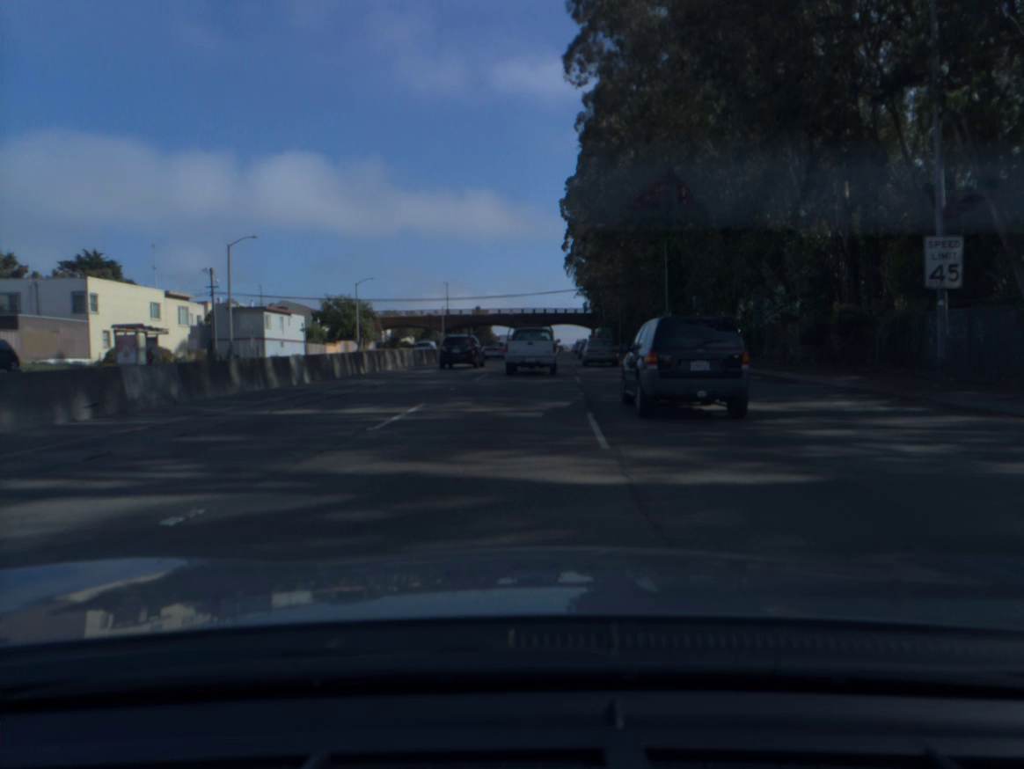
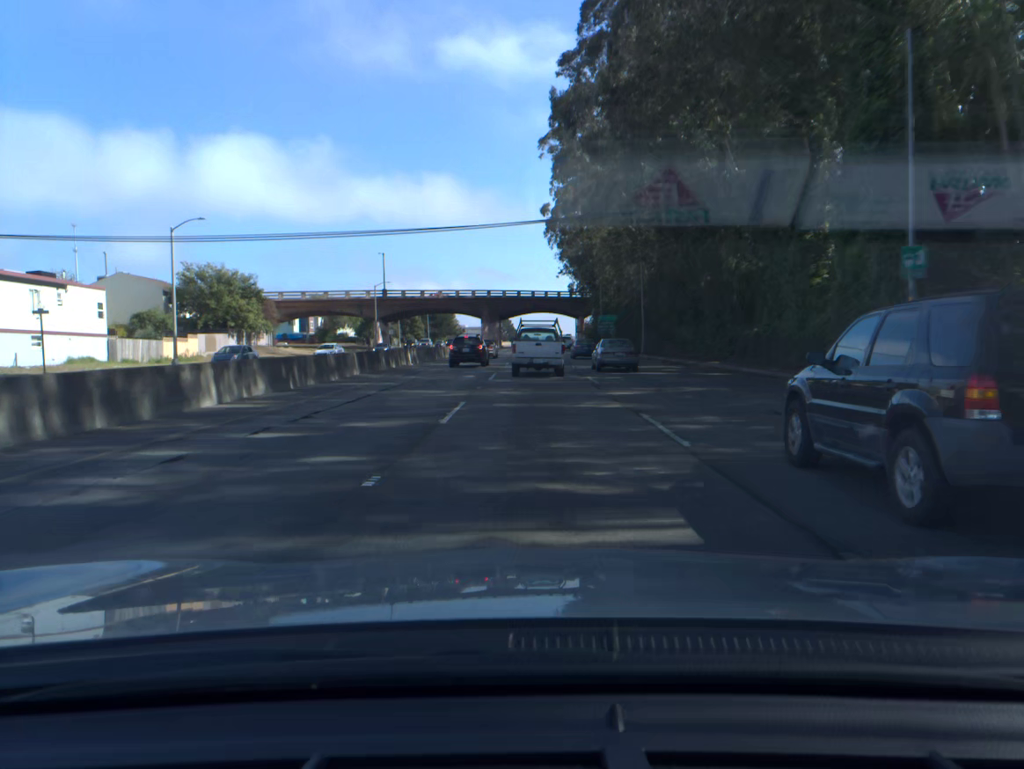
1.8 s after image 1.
(+0.7, +42.6) m; +2°
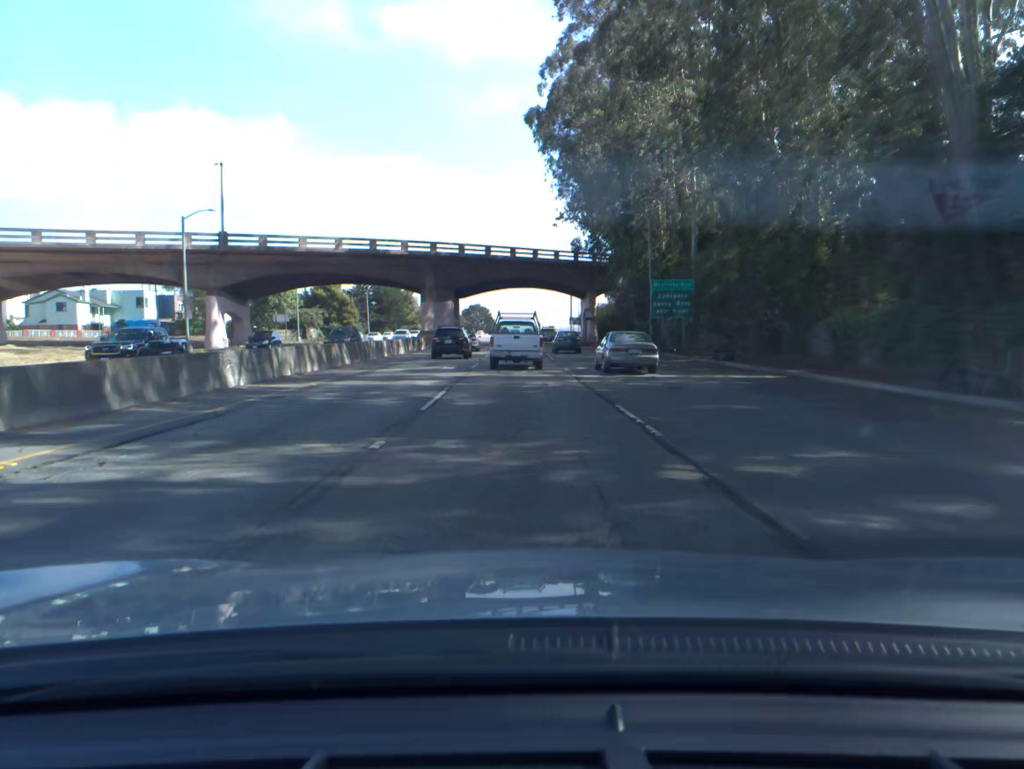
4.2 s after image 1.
(+0.6, +57.8) m; +1°
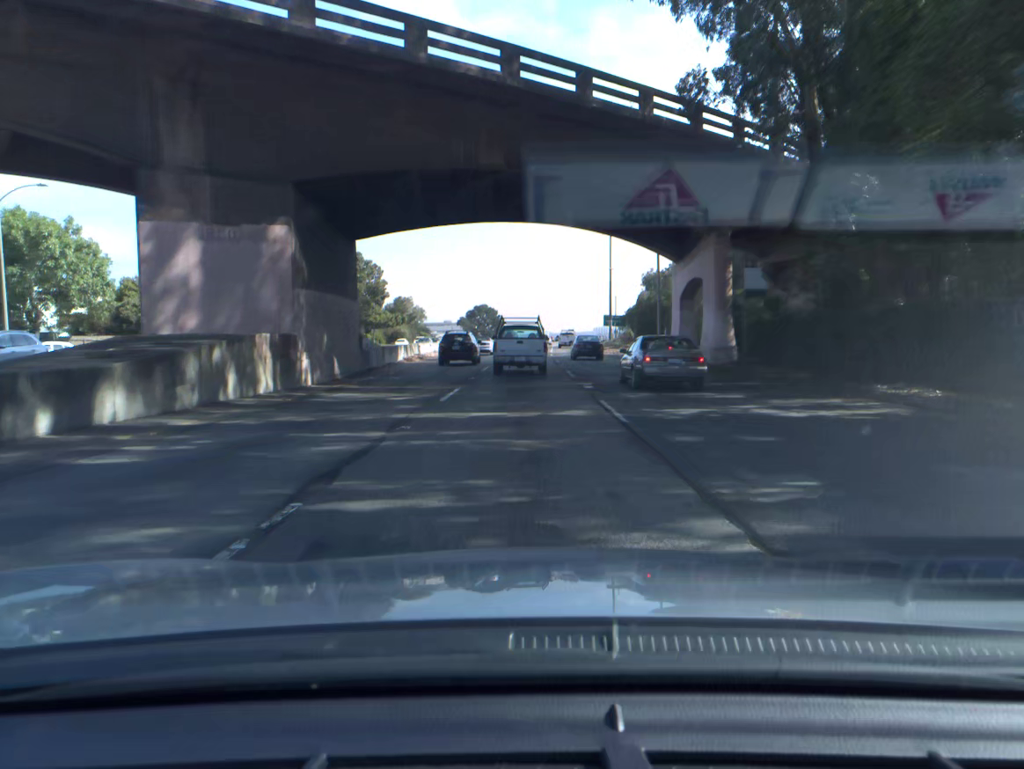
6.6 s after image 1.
(-0.6, +56.8) m; -1°
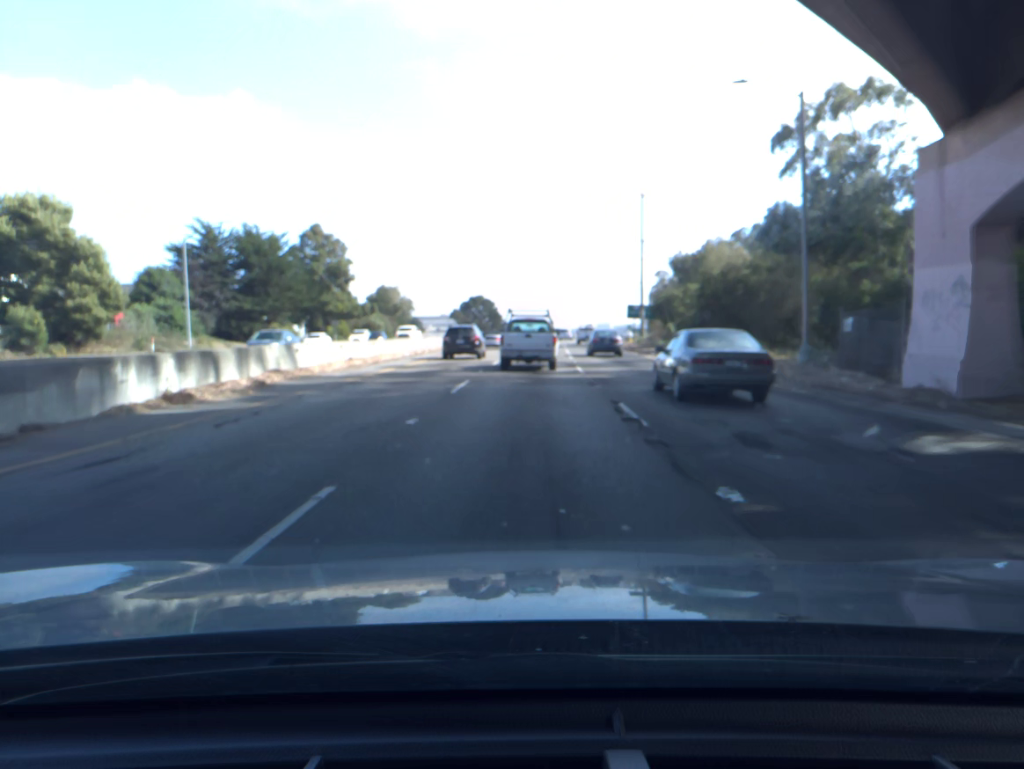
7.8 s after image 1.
(0.0, +28.7) m; 0°
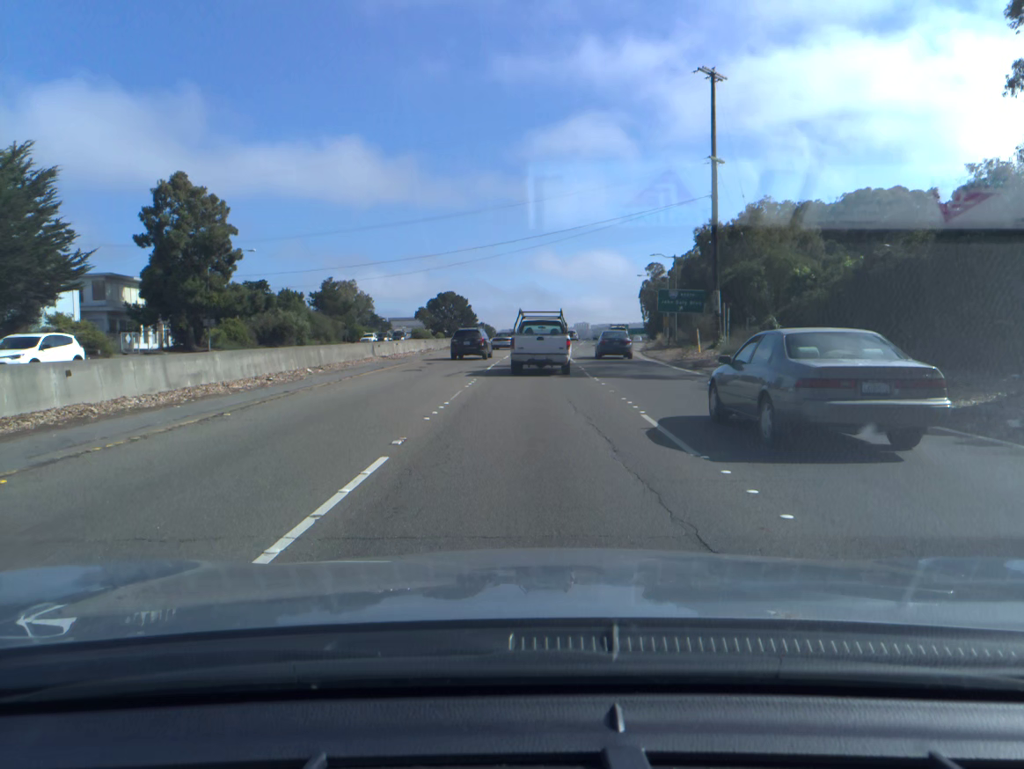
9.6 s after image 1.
(+0.5, +41.9) m; +1°
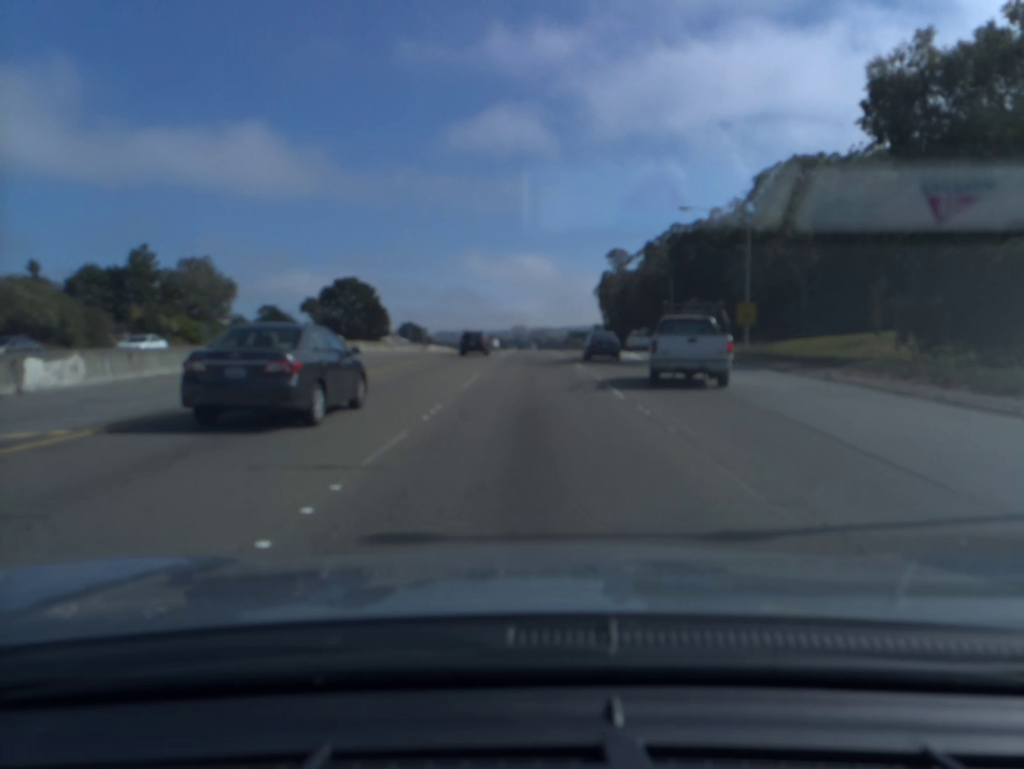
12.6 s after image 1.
(+2.3, +68.8) m; +4°
